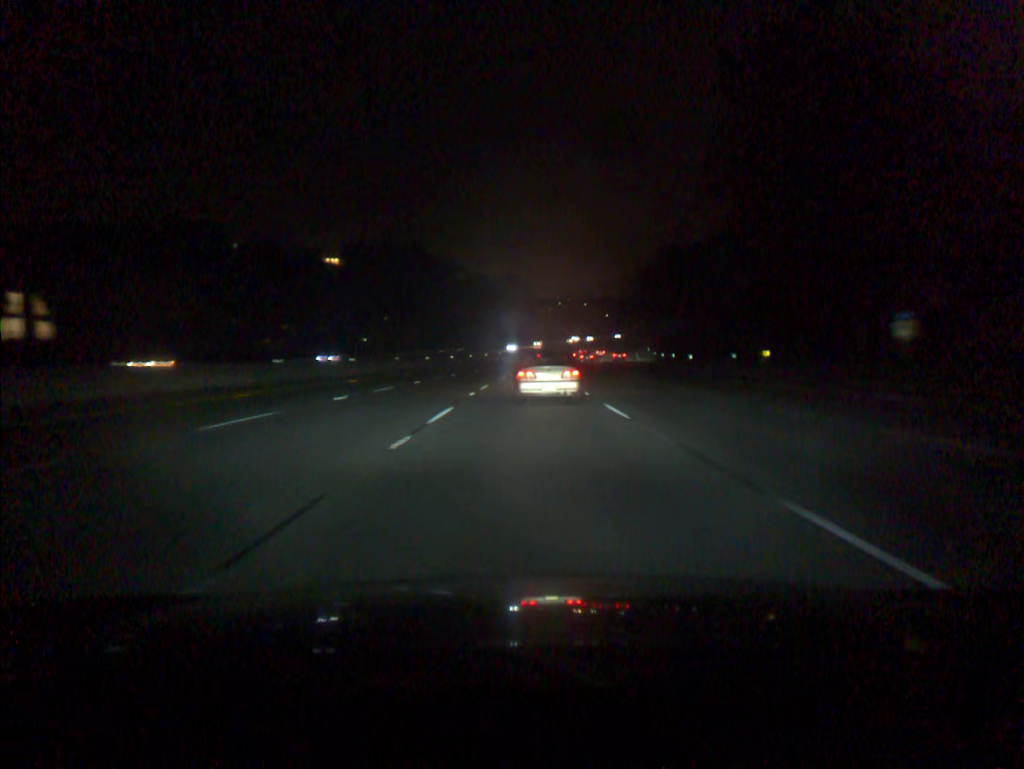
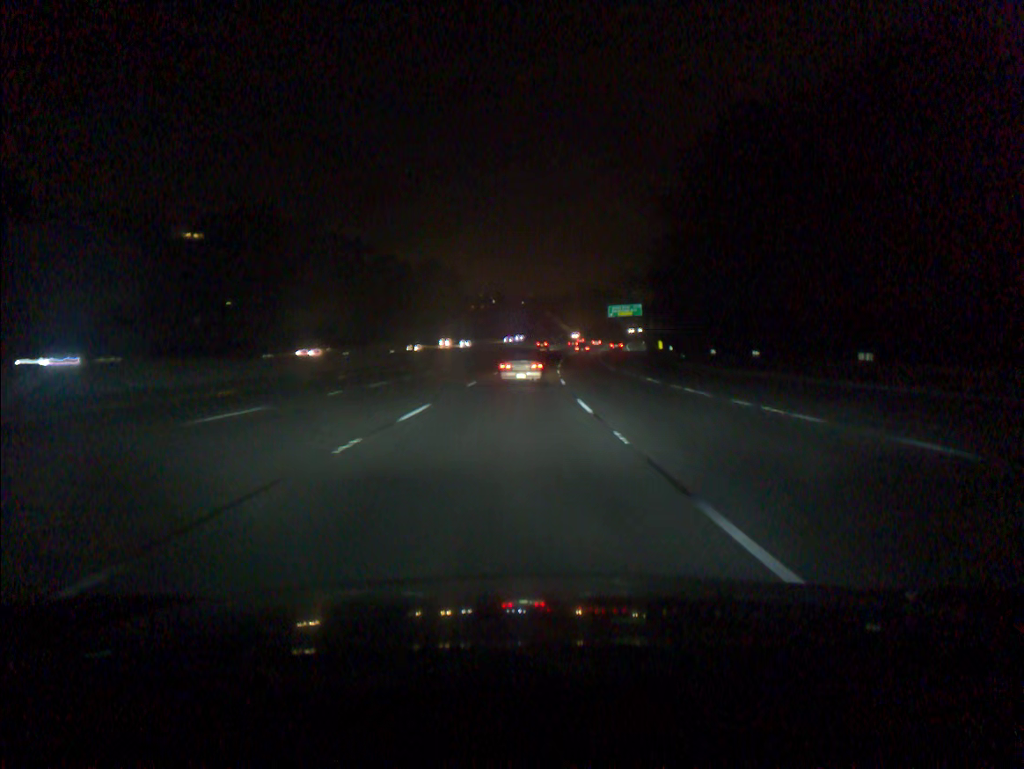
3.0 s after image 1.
(+3.8, +86.9) m; +5°
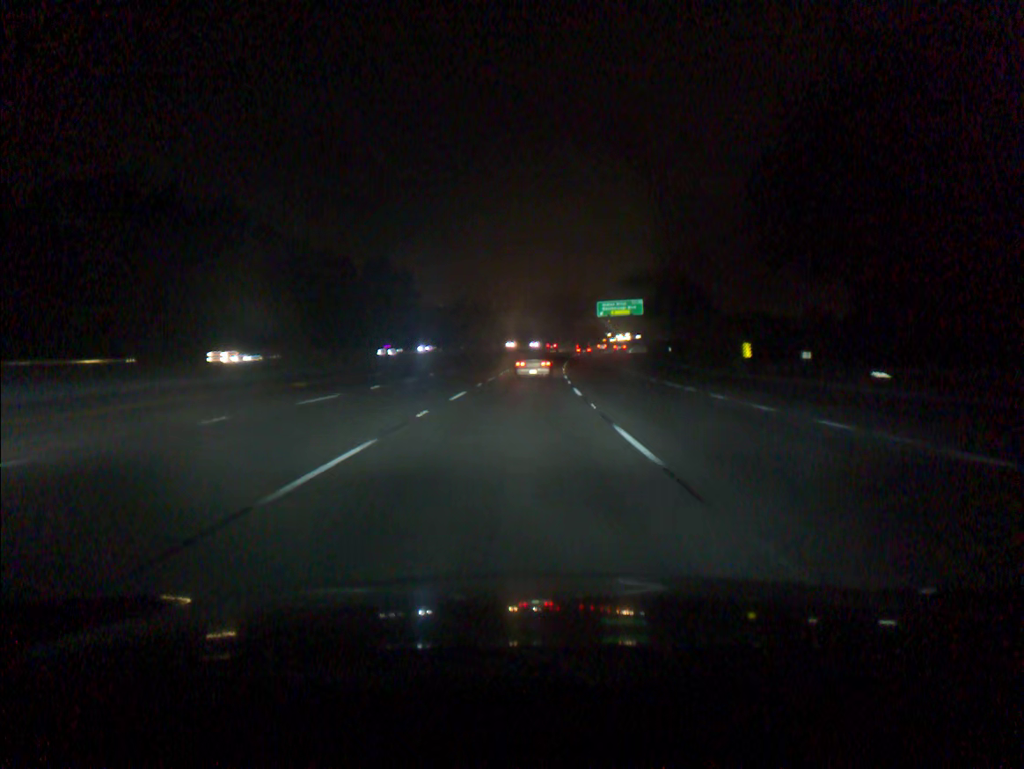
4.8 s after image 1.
(+1.0, +51.3) m; +3°
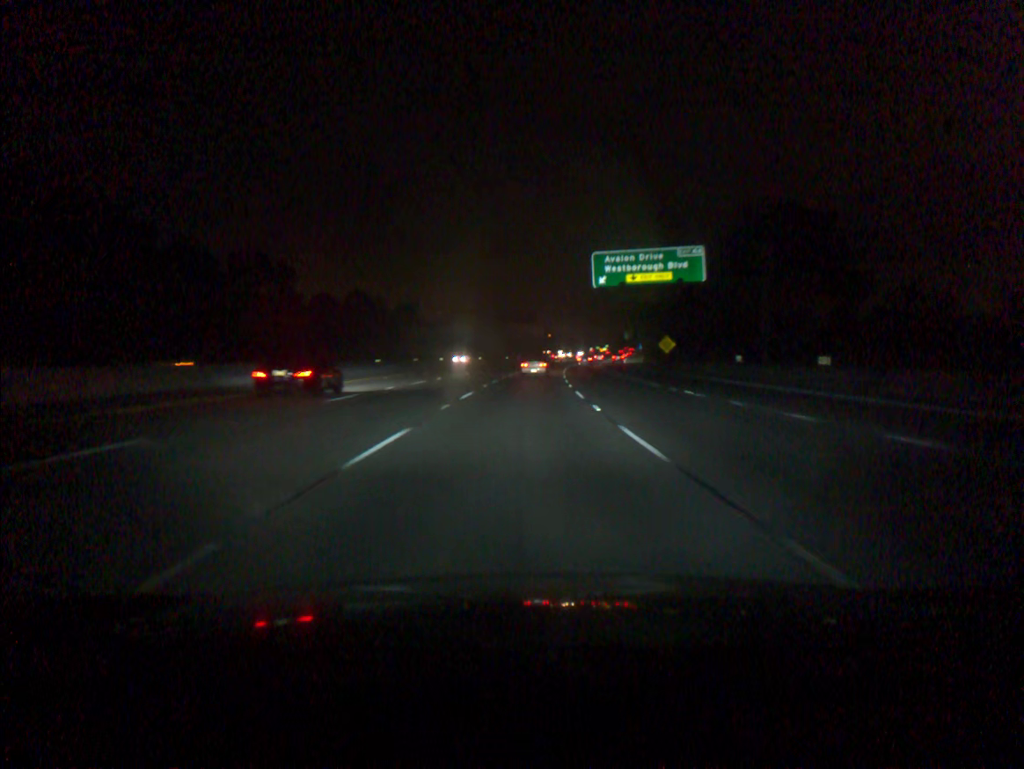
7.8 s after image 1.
(+3.6, +85.0) m; +5°
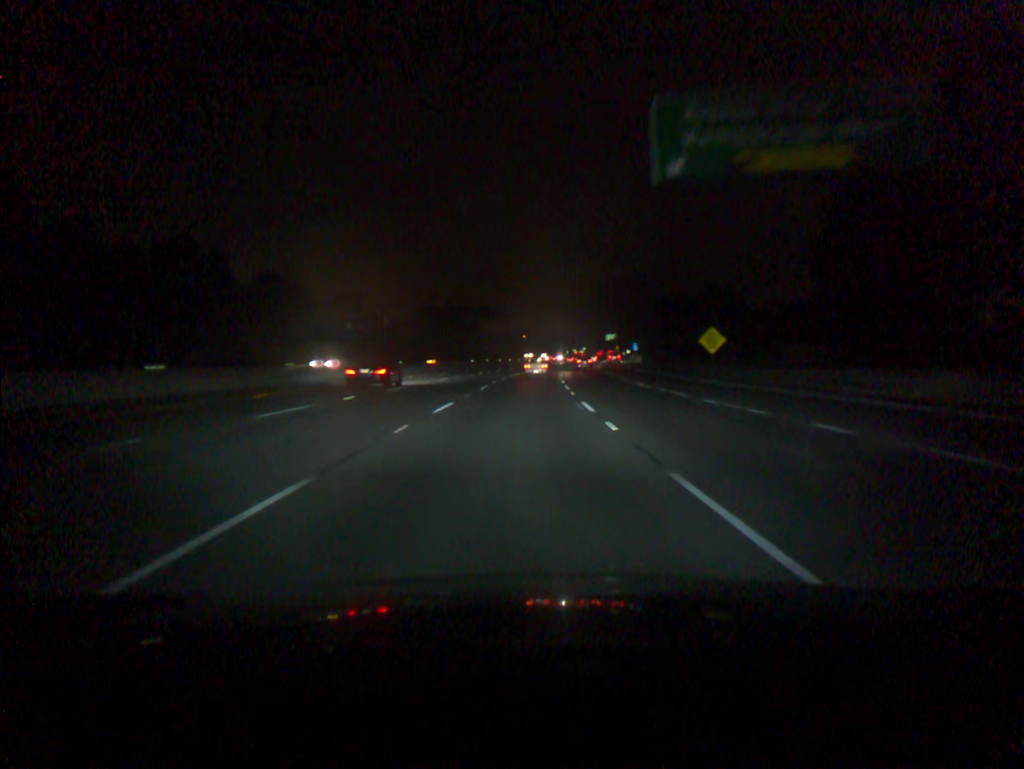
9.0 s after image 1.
(+0.6, +34.4) m; +2°
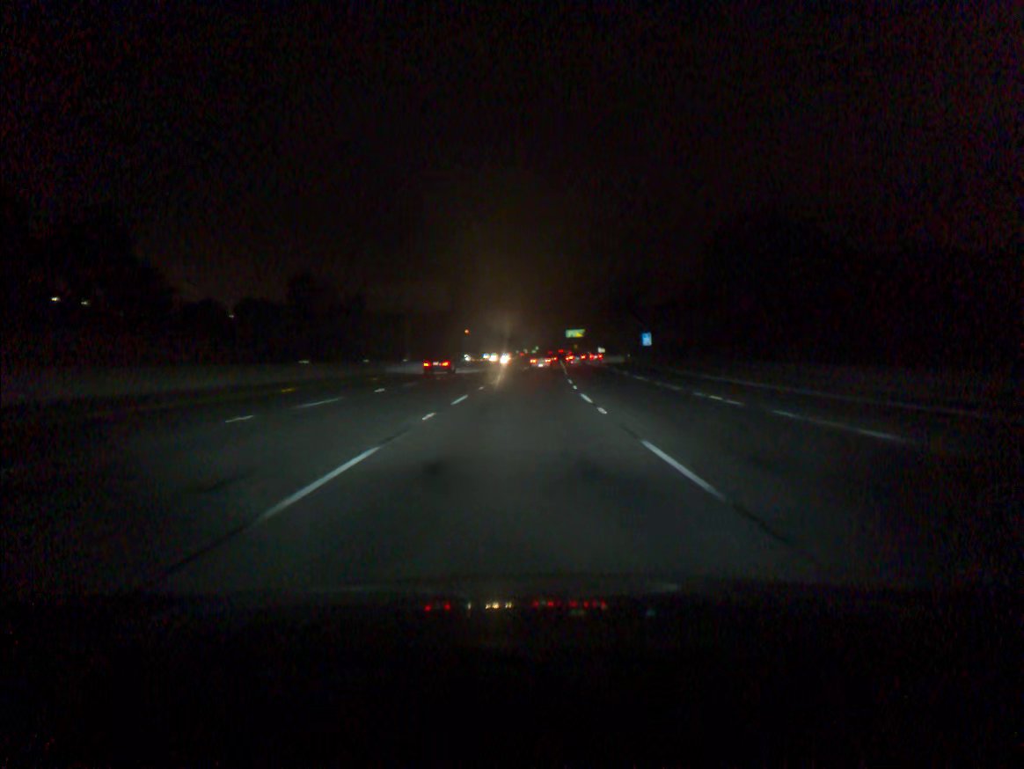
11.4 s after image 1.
(+2.0, +70.0) m; +4°
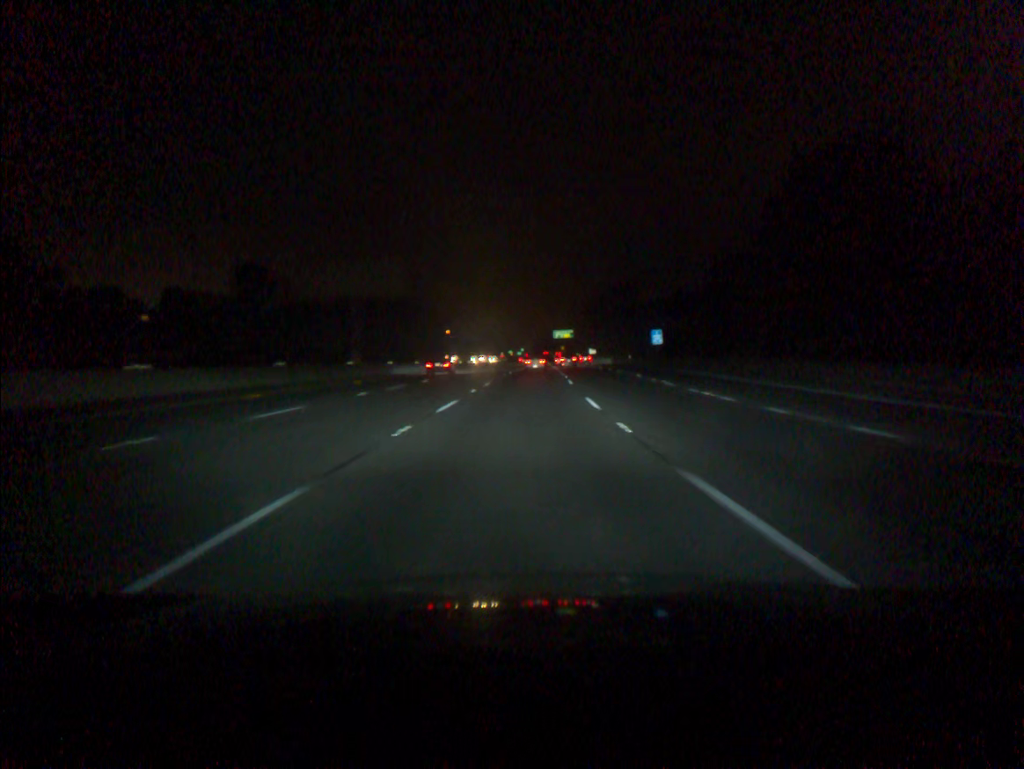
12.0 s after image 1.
(+0.2, +17.8) m; +1°
